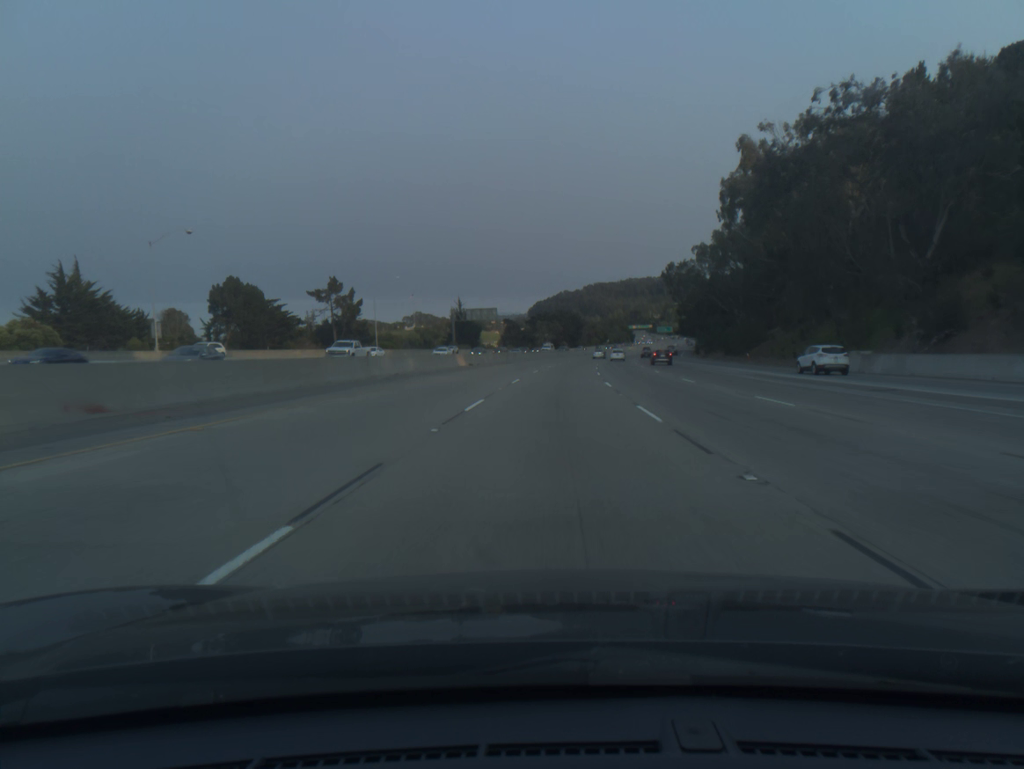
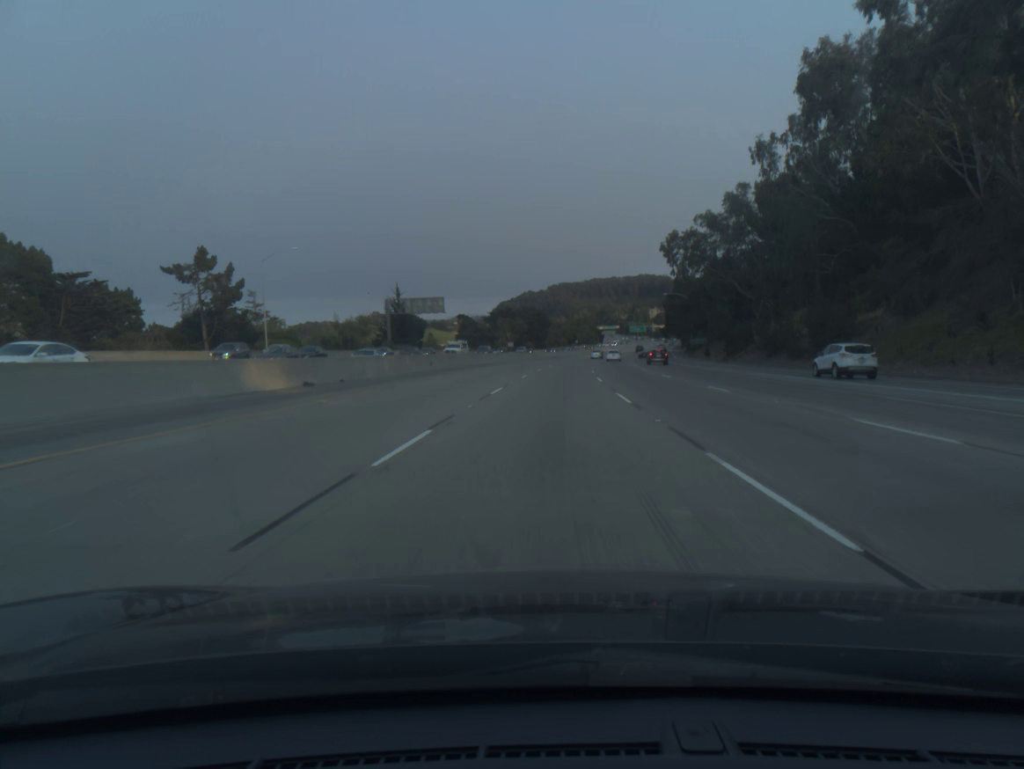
(+0.8, +37.0) m; +3°
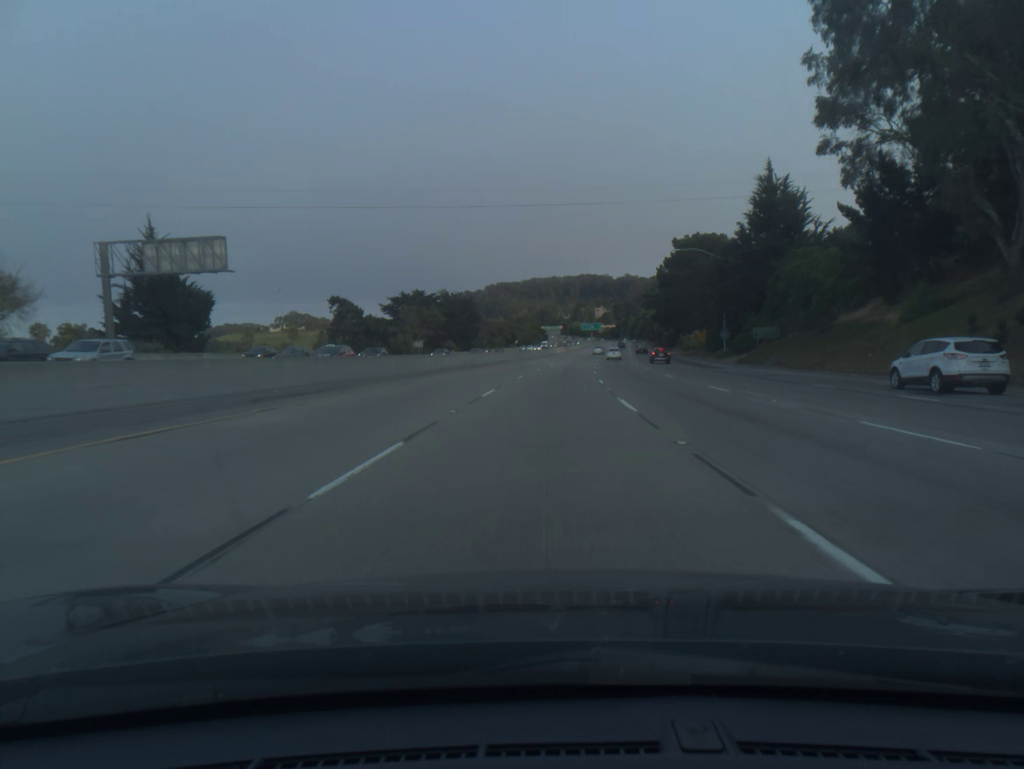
(+3.0, +74.0) m; +4°
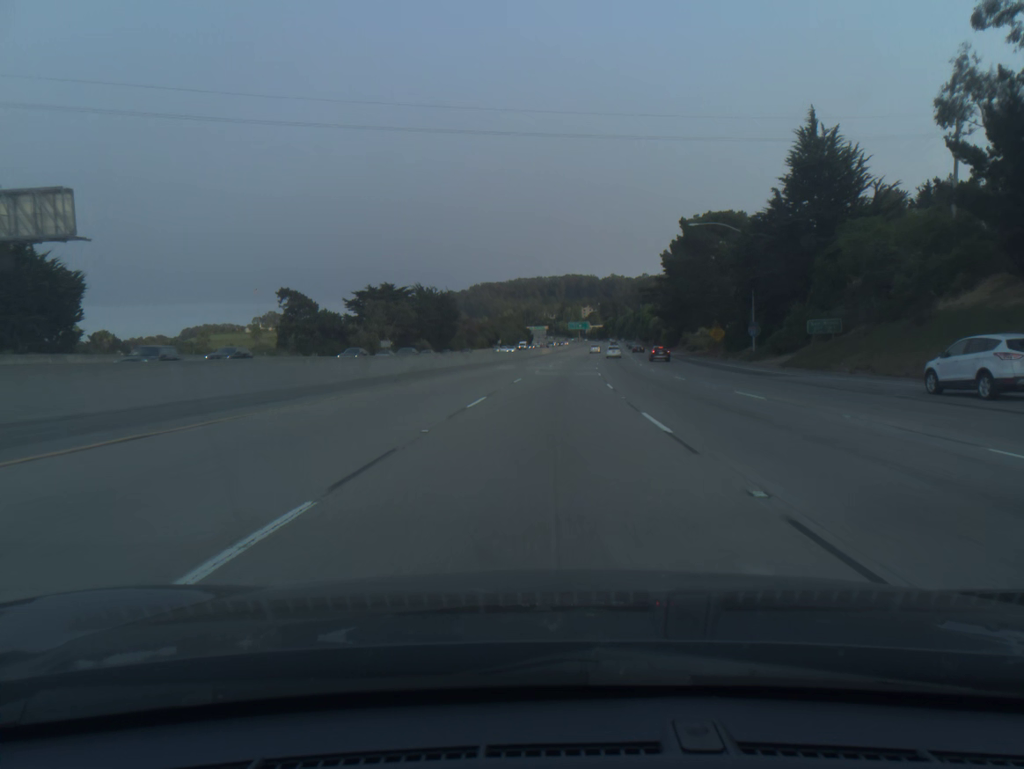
(+0.2, +18.5) m; +1°
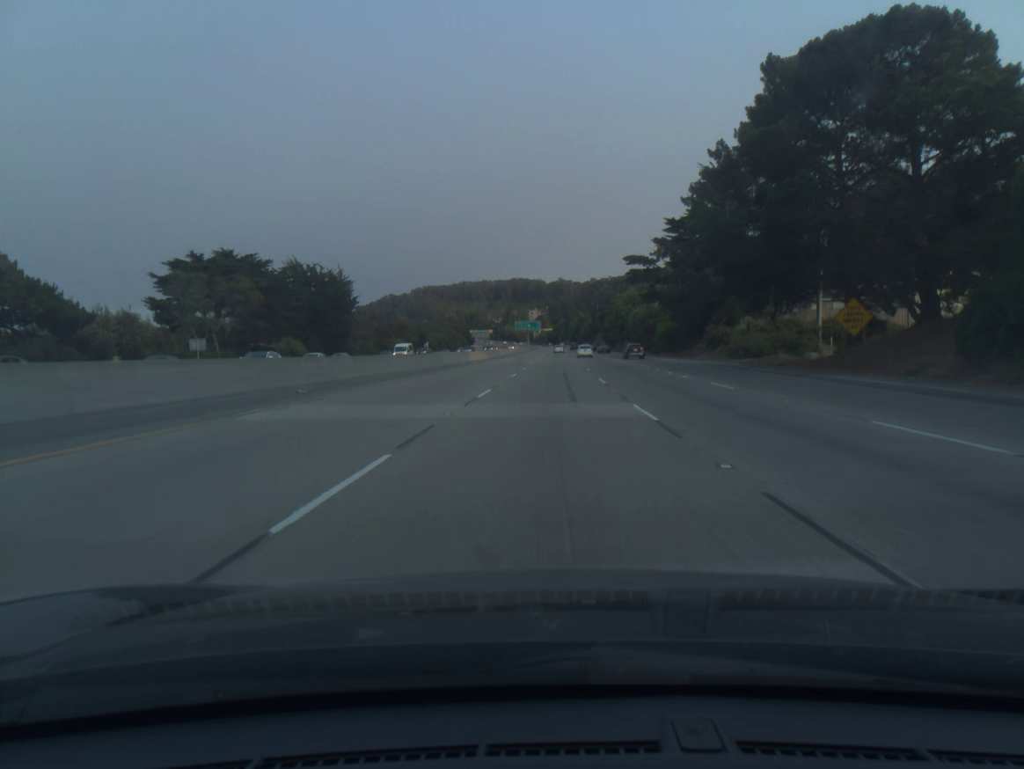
(+1.9, +55.5) m; +4°
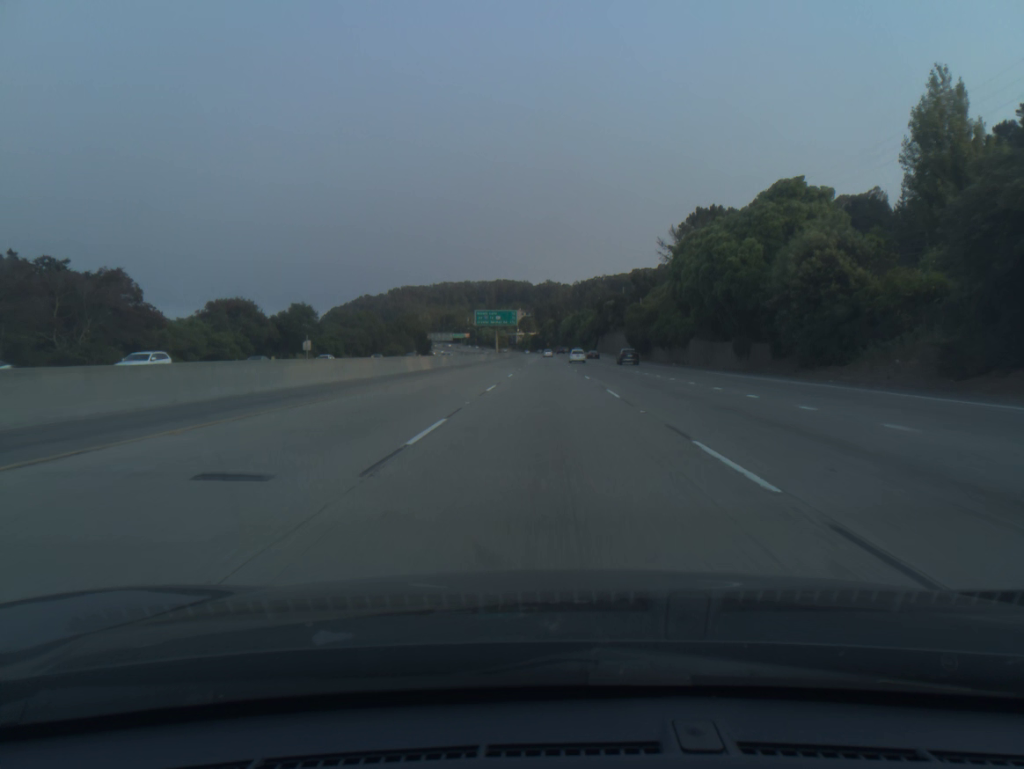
(+1.6, +92.4) m; +1°
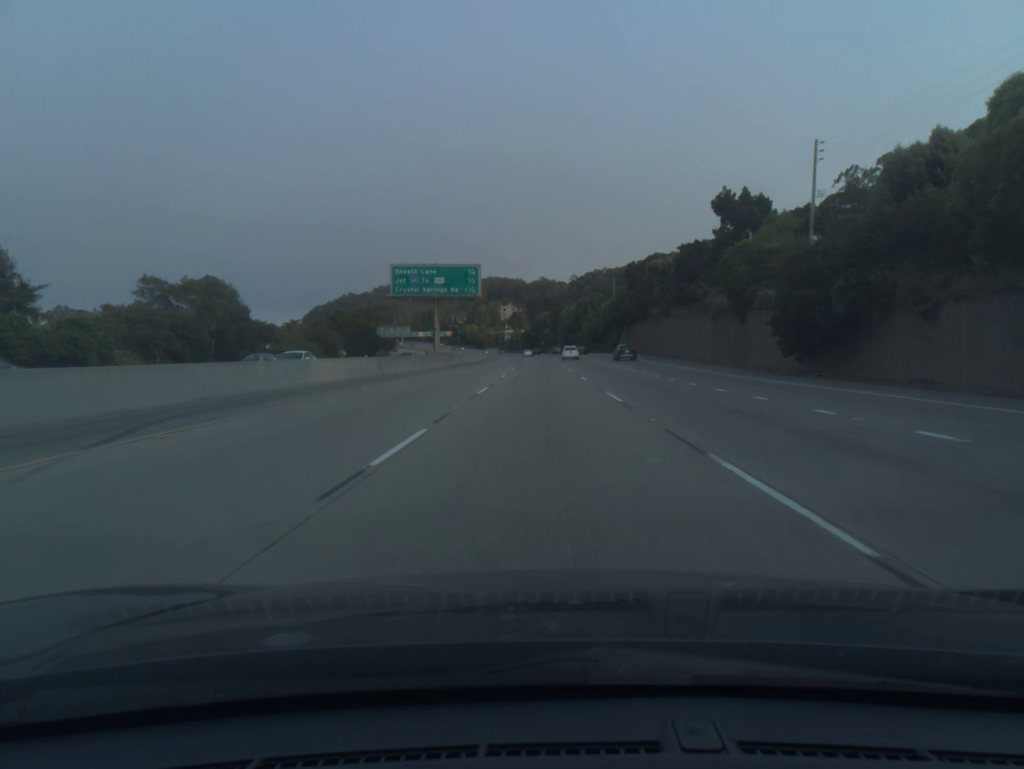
(+0.2, +73.3) m; 0°
